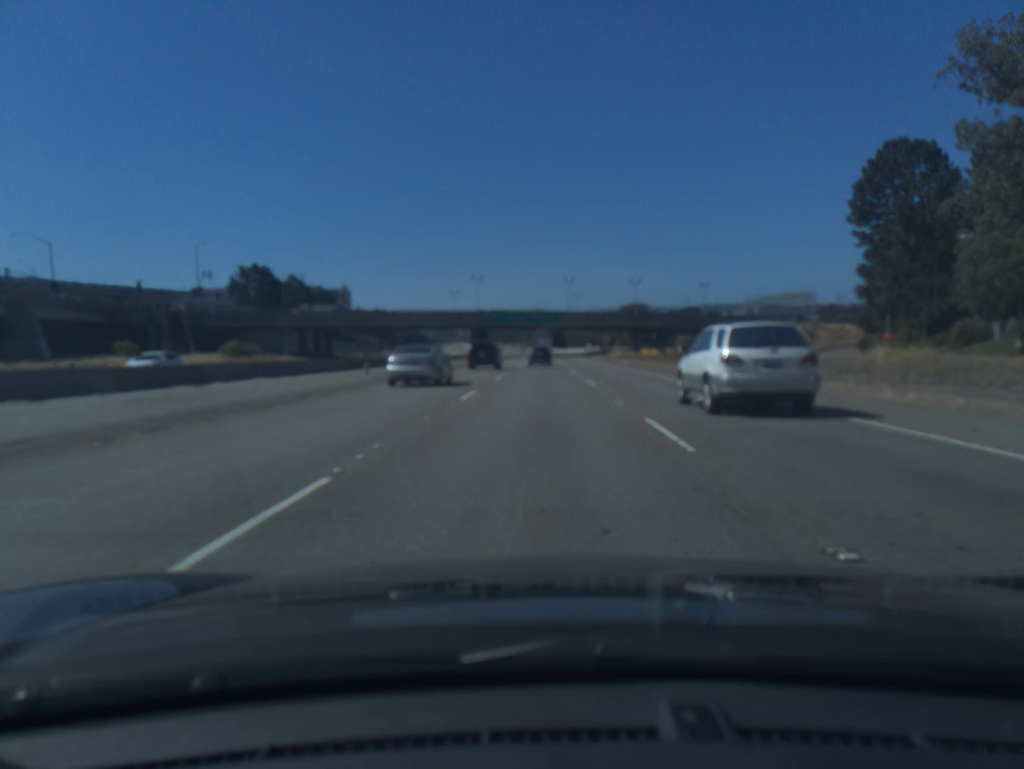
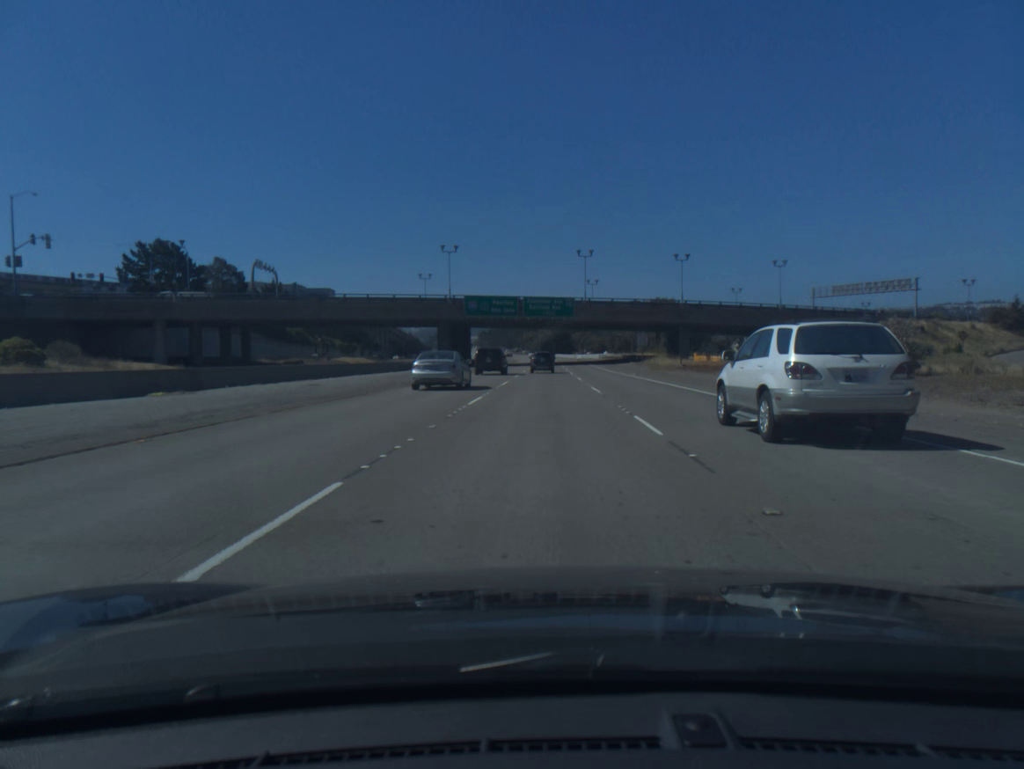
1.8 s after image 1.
(+0.1, +45.1) m; 0°
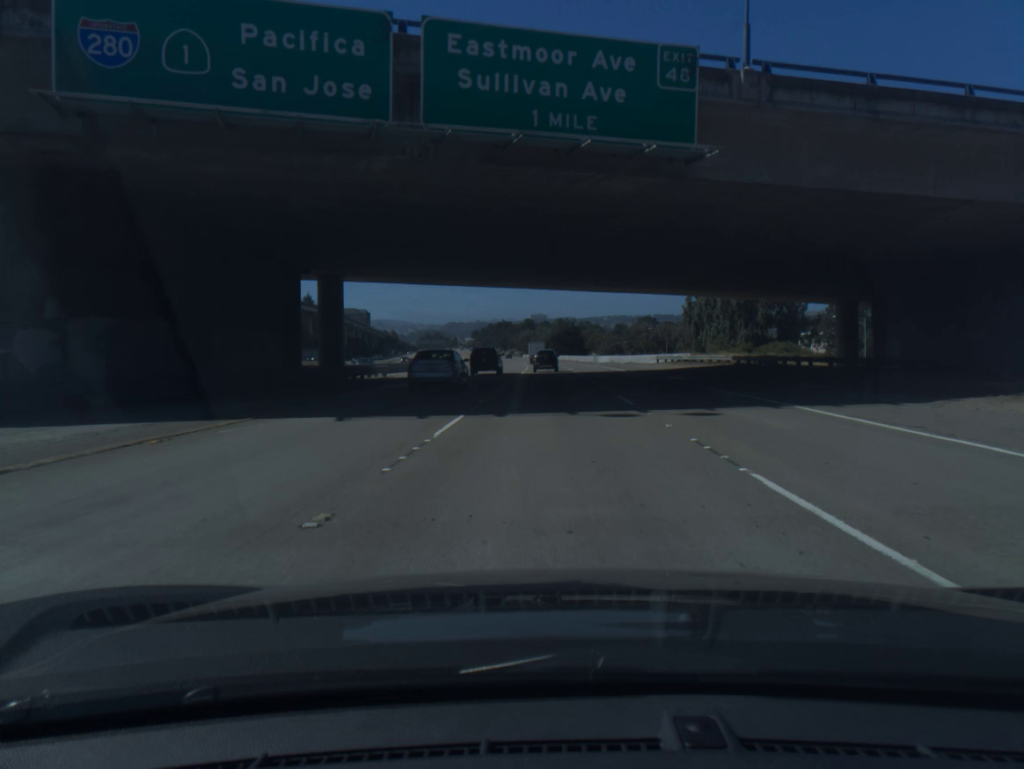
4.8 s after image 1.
(-0.1, +80.0) m; 0°
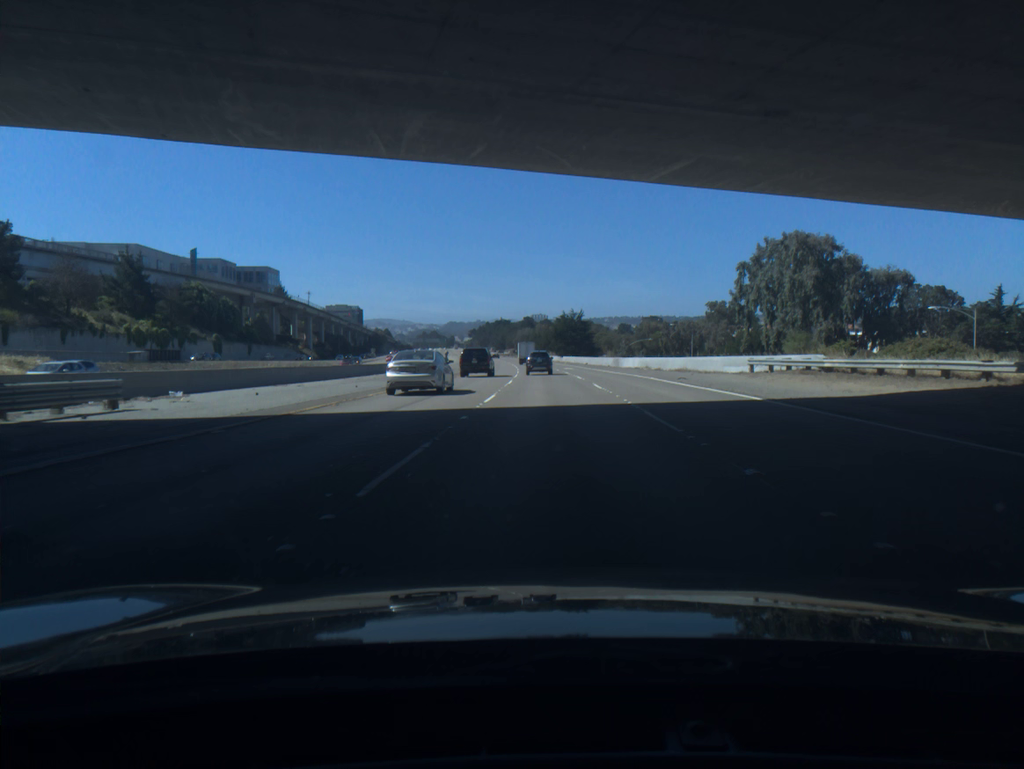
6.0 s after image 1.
(0.0, +34.1) m; 0°
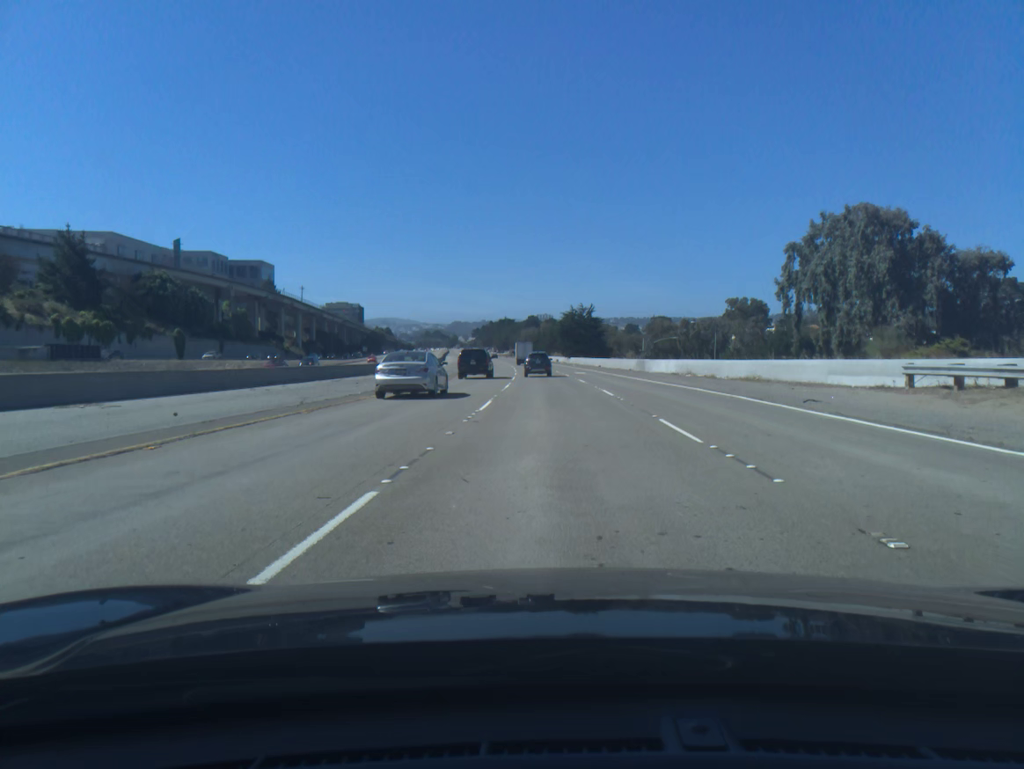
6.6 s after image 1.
(0.0, +17.4) m; 0°
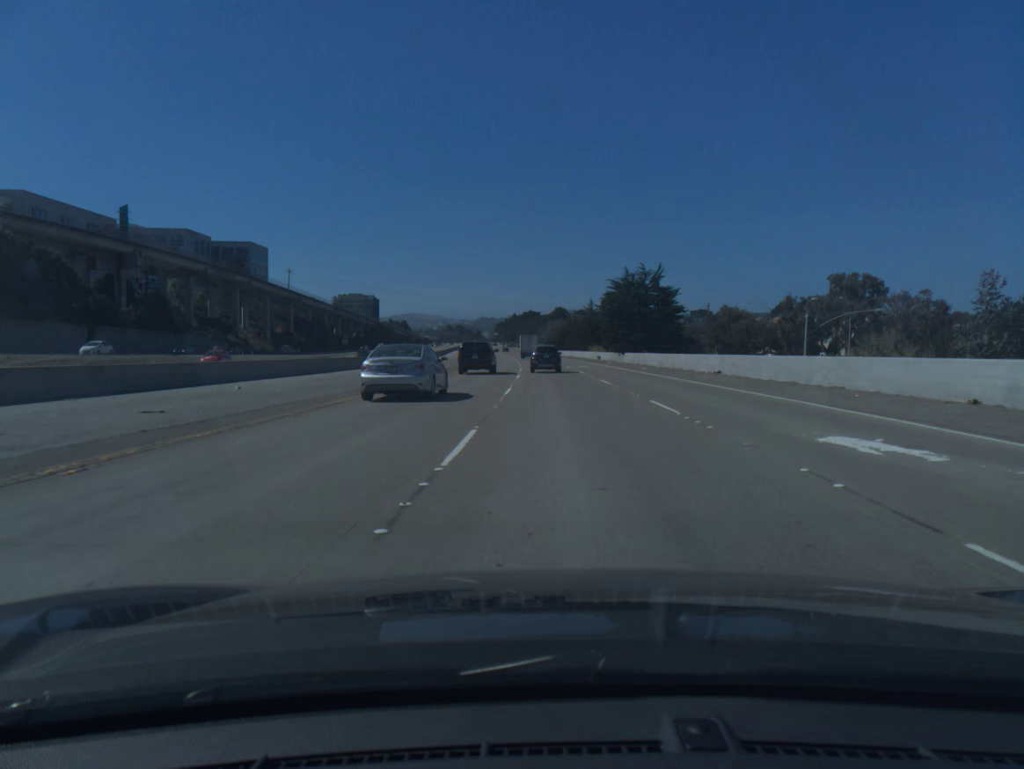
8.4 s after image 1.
(-0.9, +53.0) m; -2°
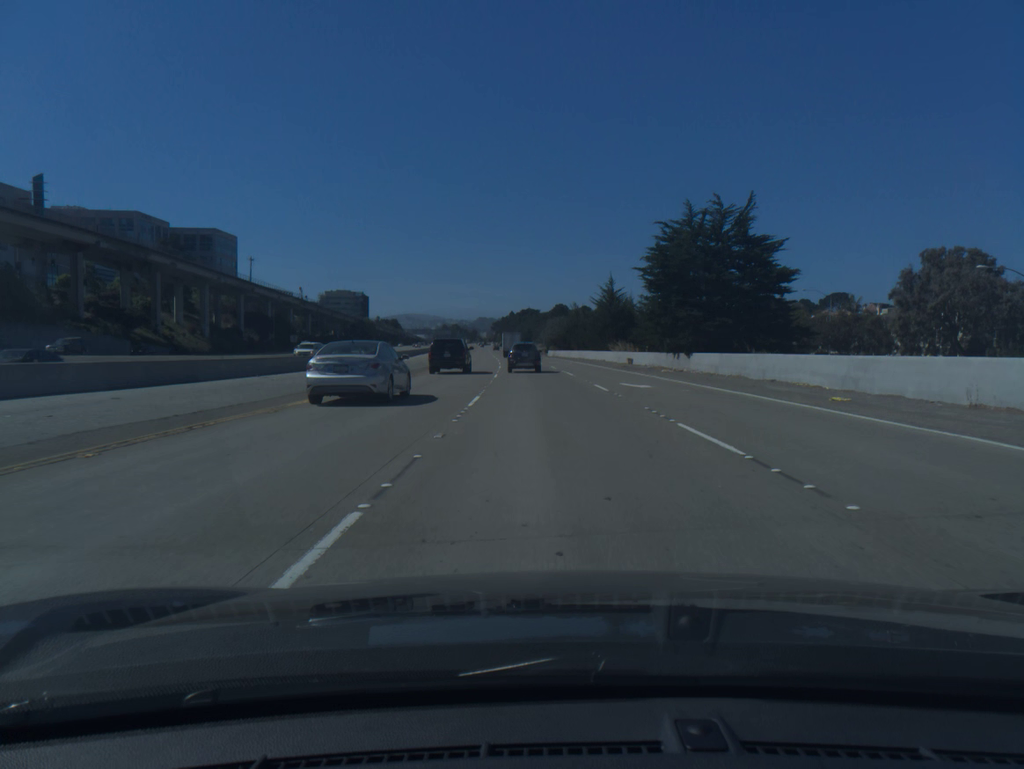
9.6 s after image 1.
(0.0, +35.5) m; 0°
